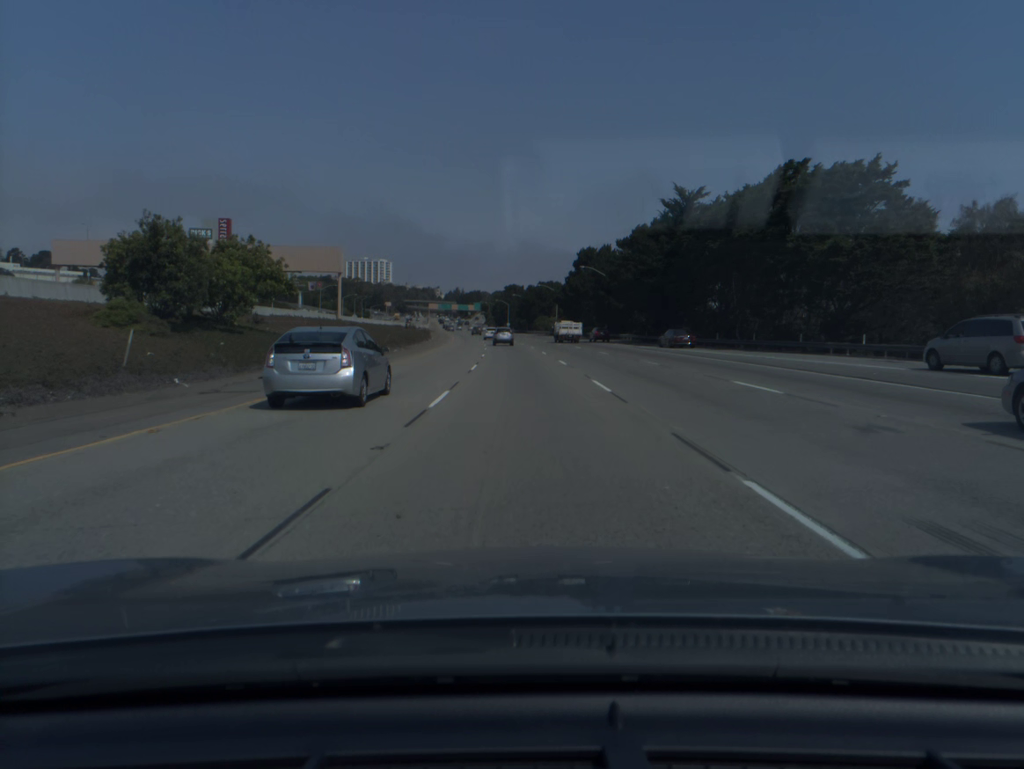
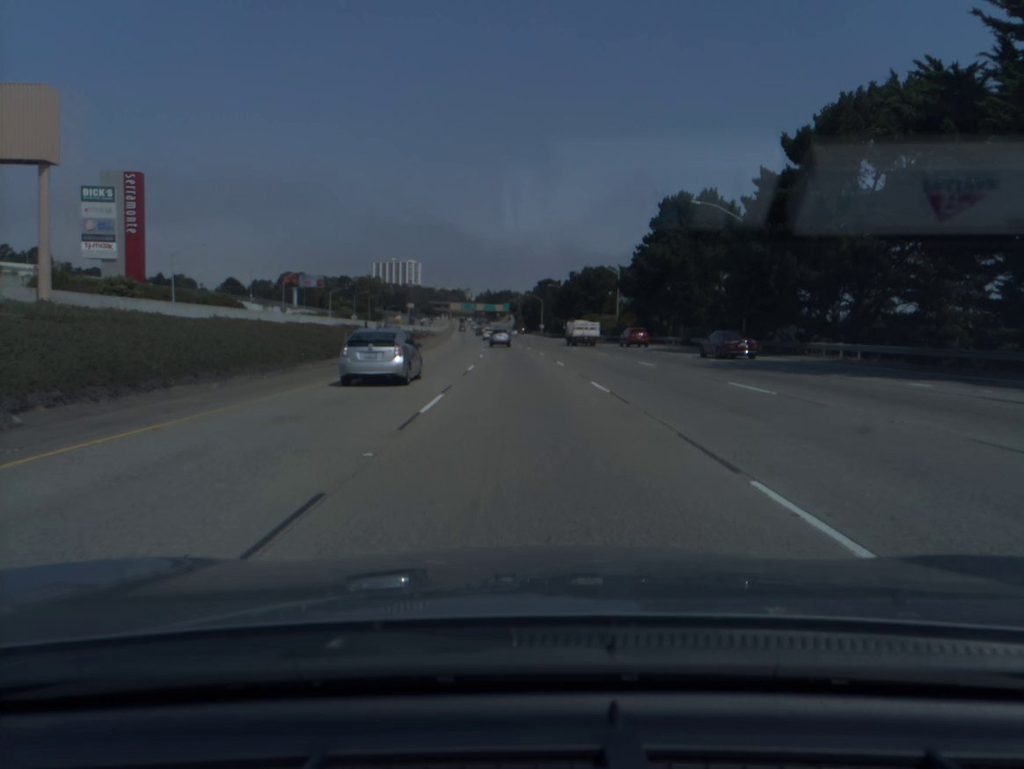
(-1.3, +58.2) m; -2°
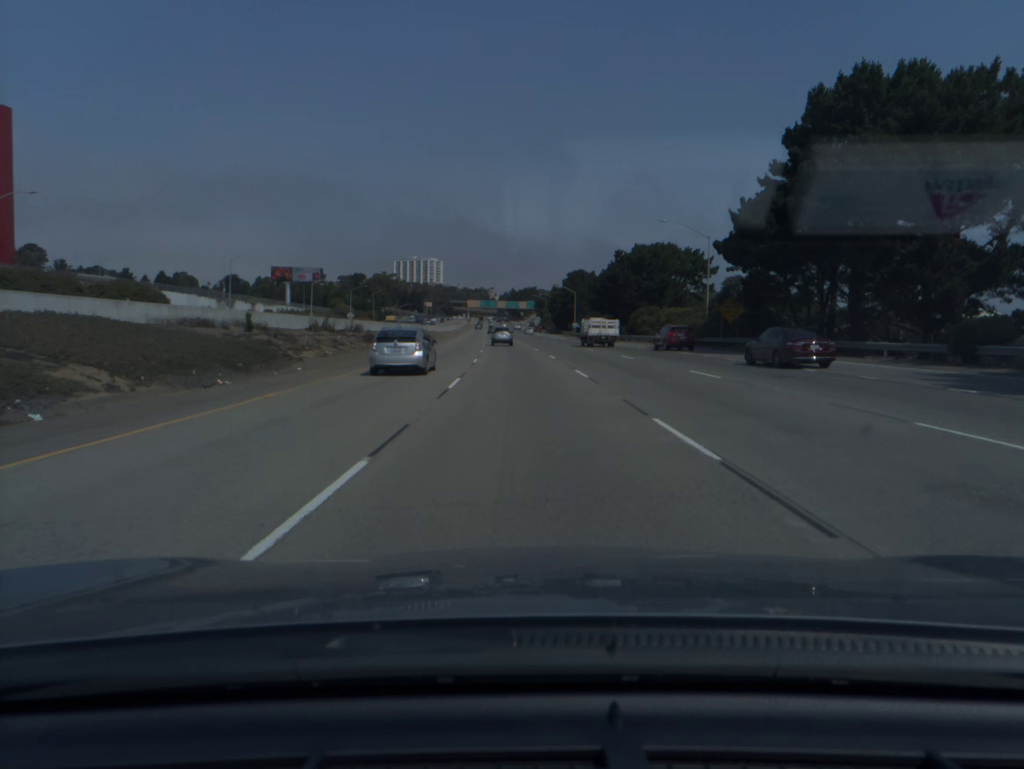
(-0.6, +38.7) m; -2°
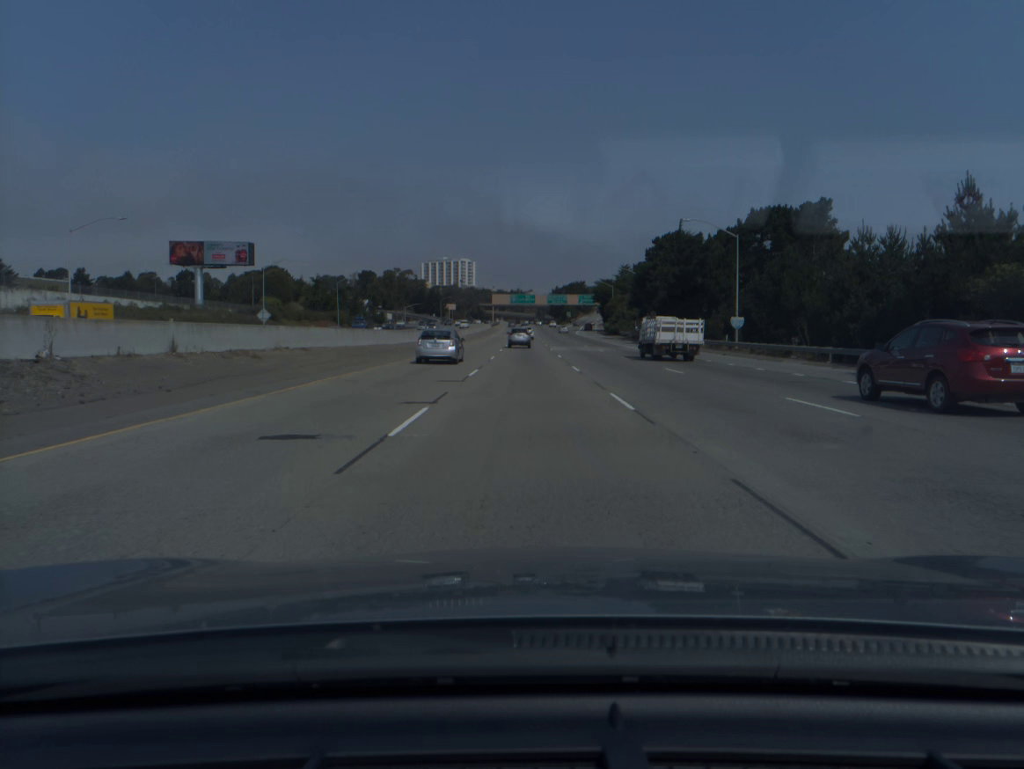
(-3.3, +96.4) m; -3°
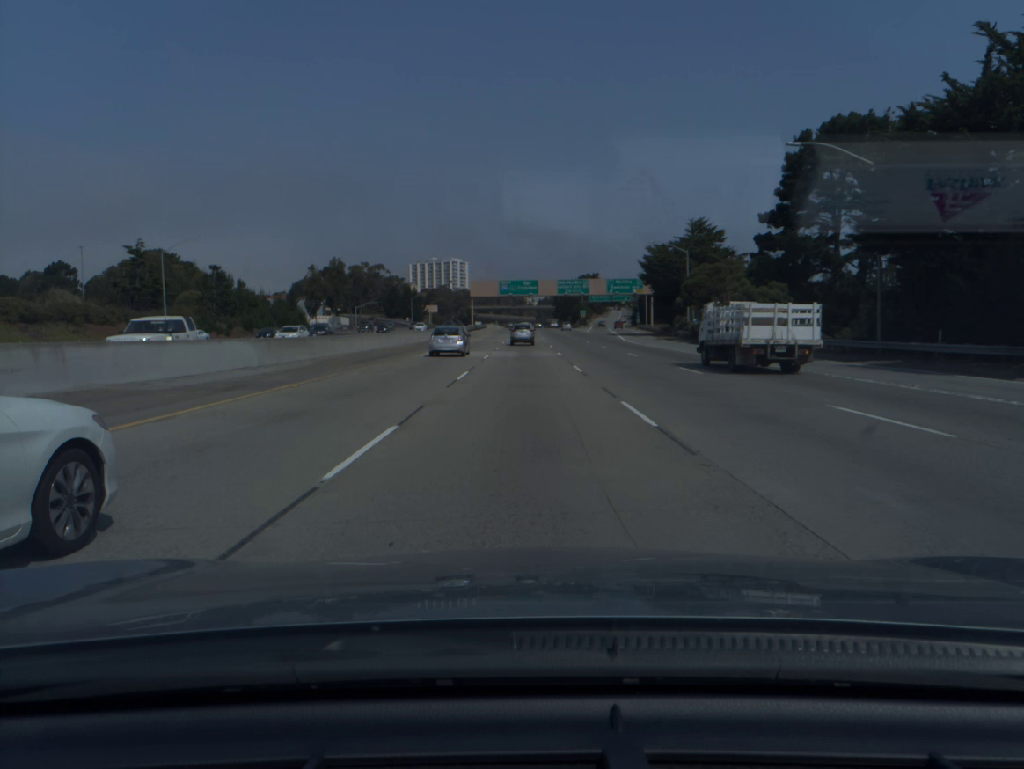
(+0.1, +76.3) m; 0°
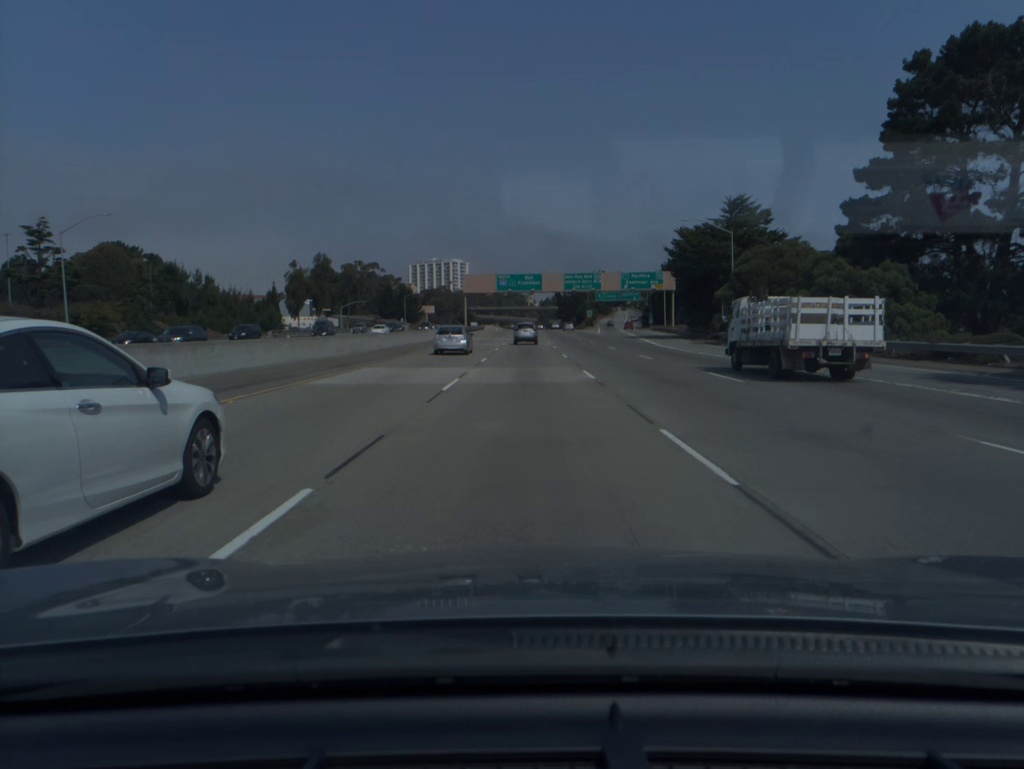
(0.0, +18.9) m; 0°
